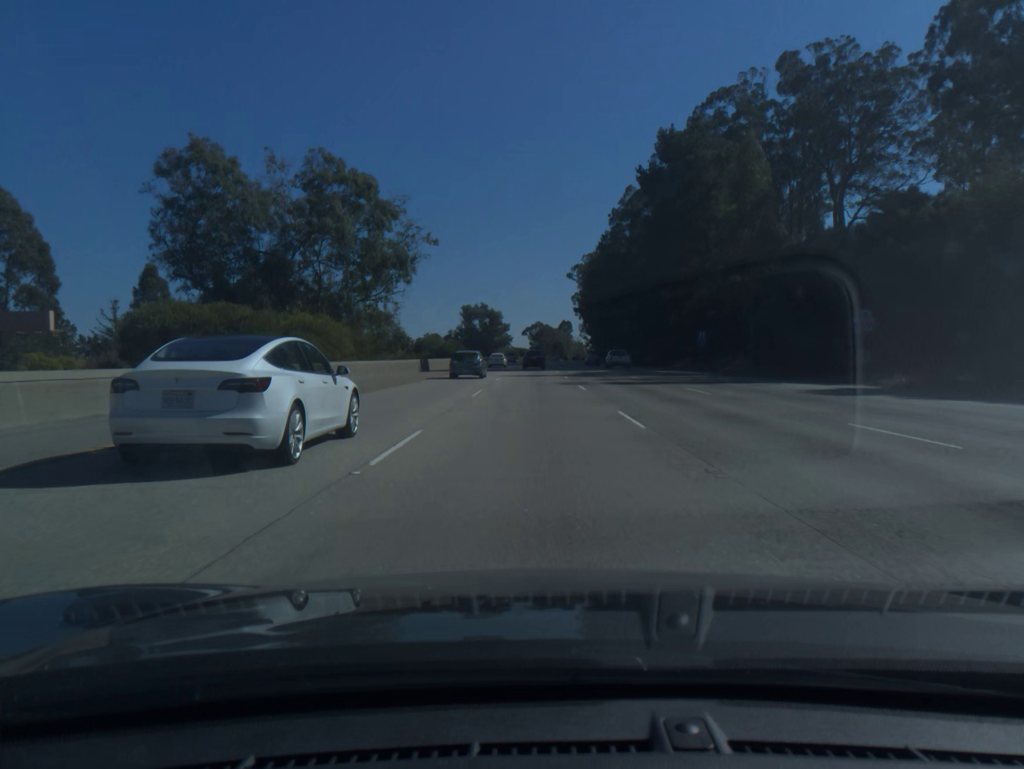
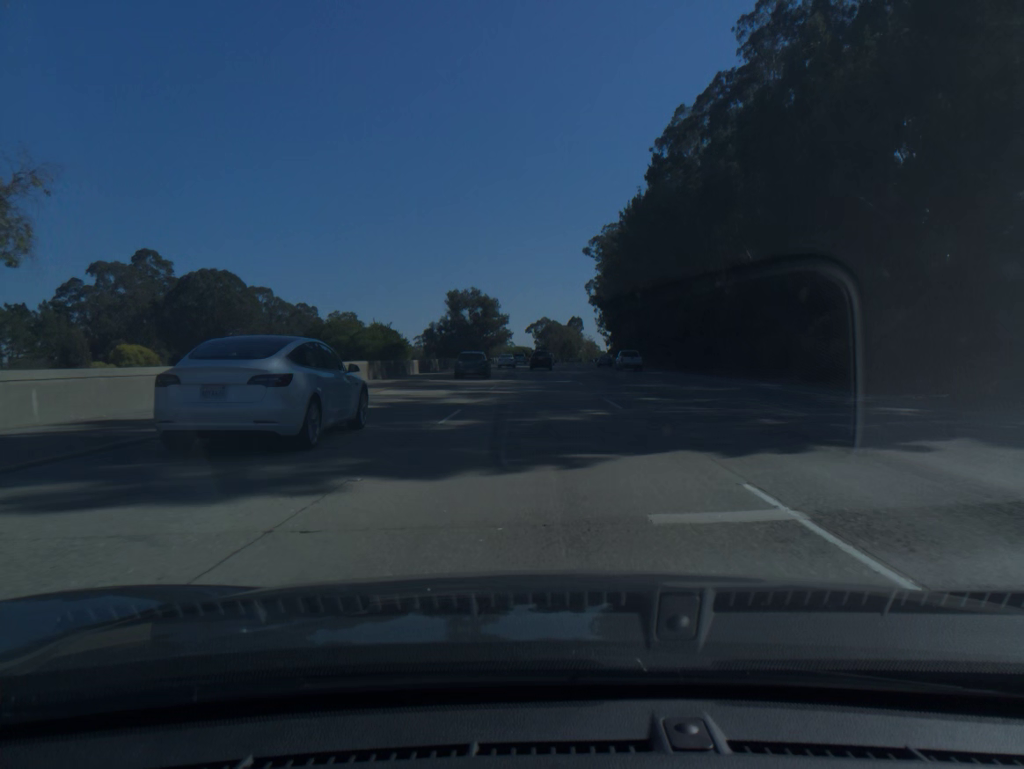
(-0.3, +53.3) m; -1°
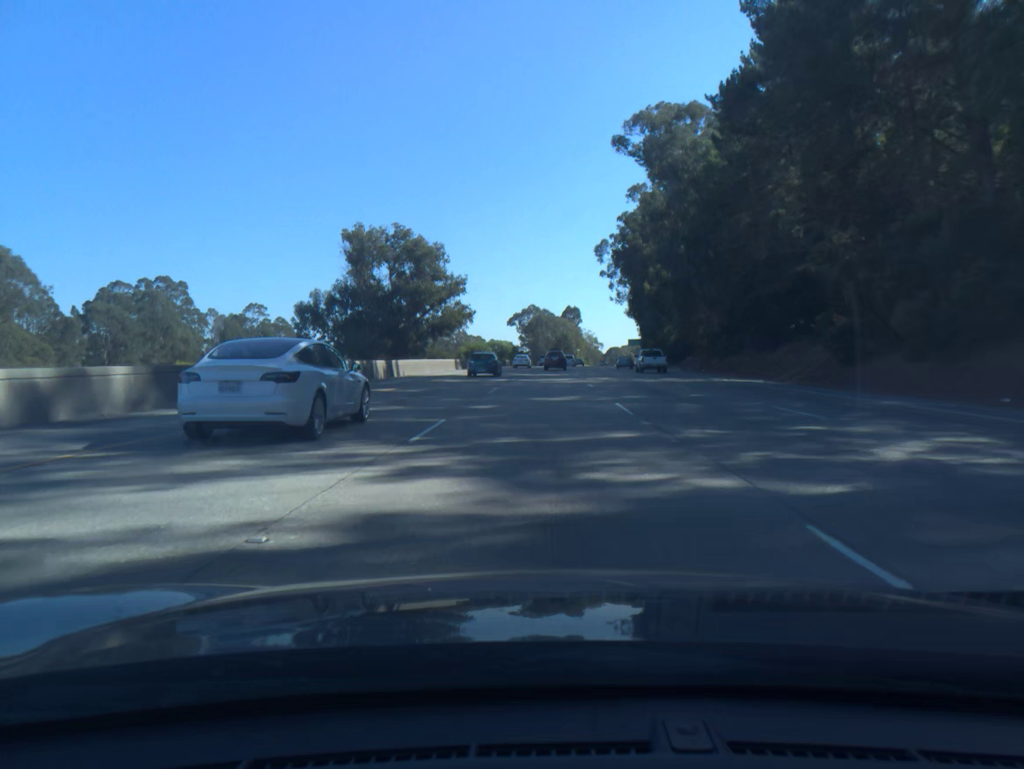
(+0.6, +89.7) m; +1°
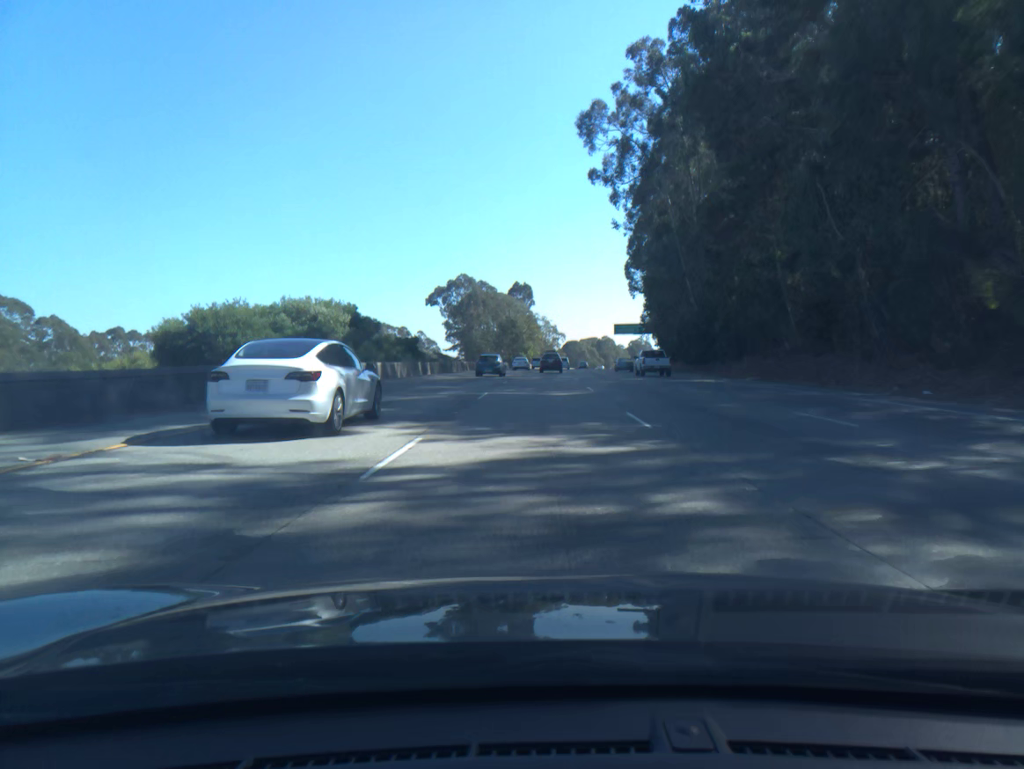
(+2.7, +90.2) m; +4°
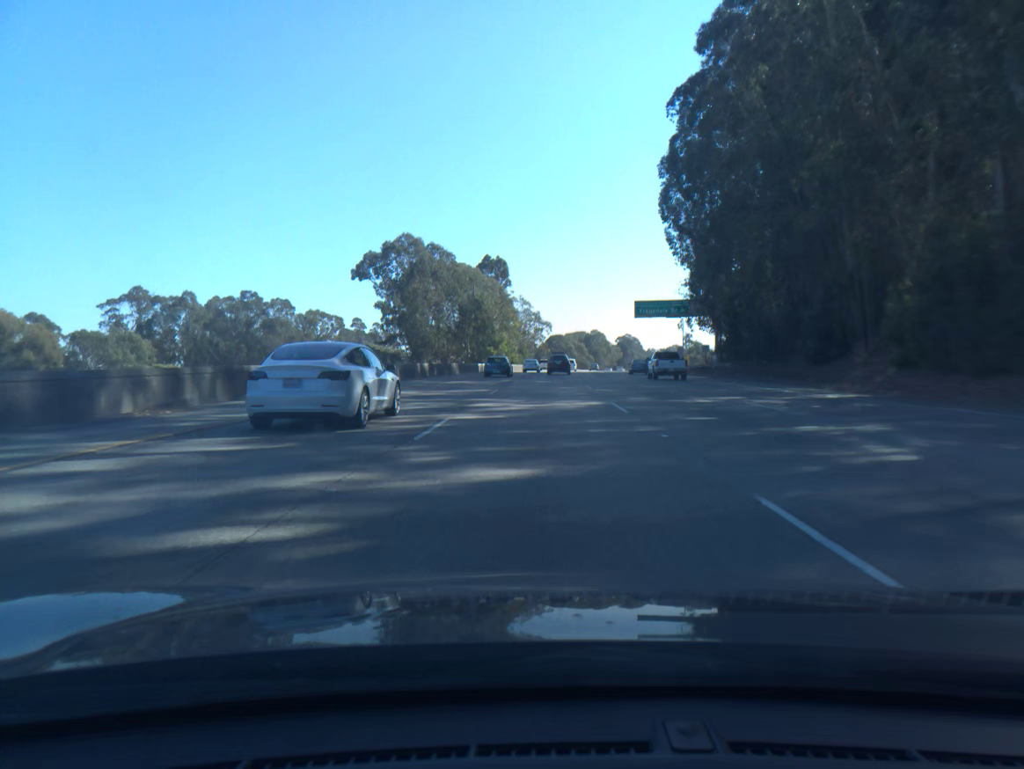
(+0.7, +54.4) m; +2°
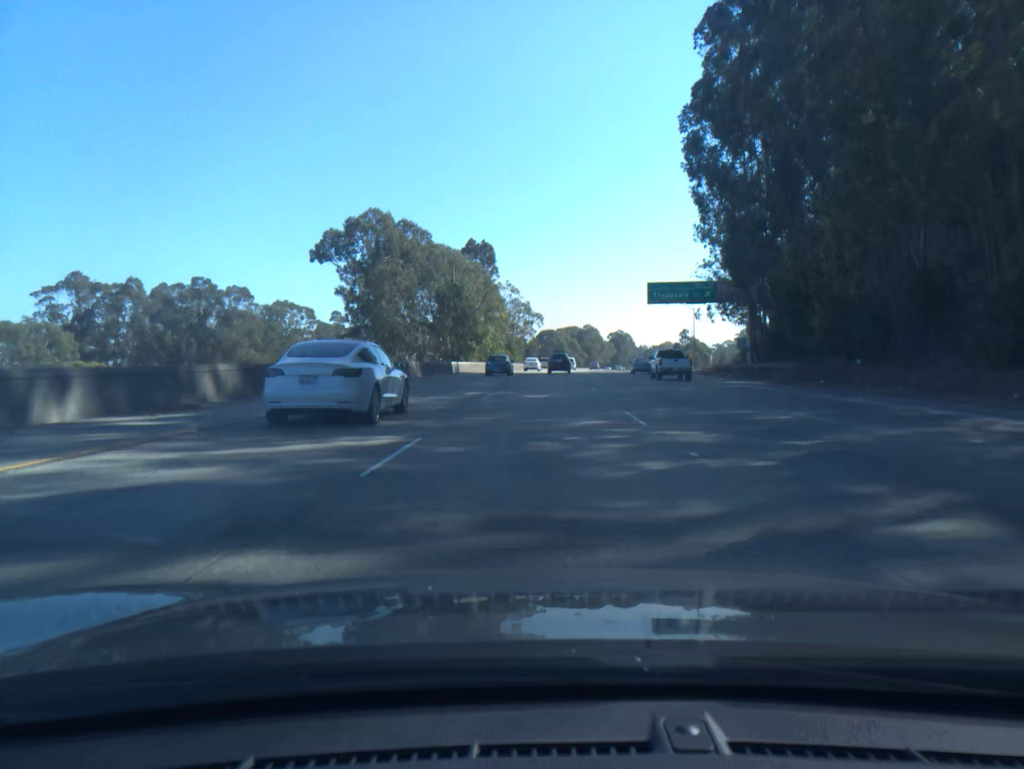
(+0.1, +18.2) m; +1°
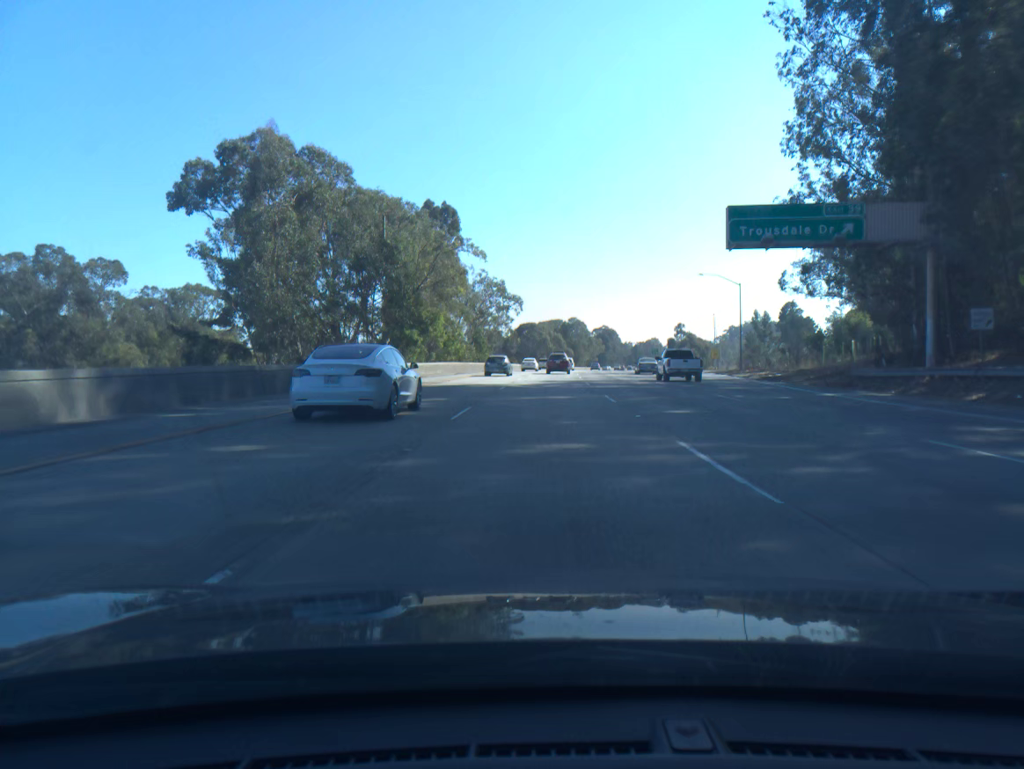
(+0.5, +36.4) m; +2°
